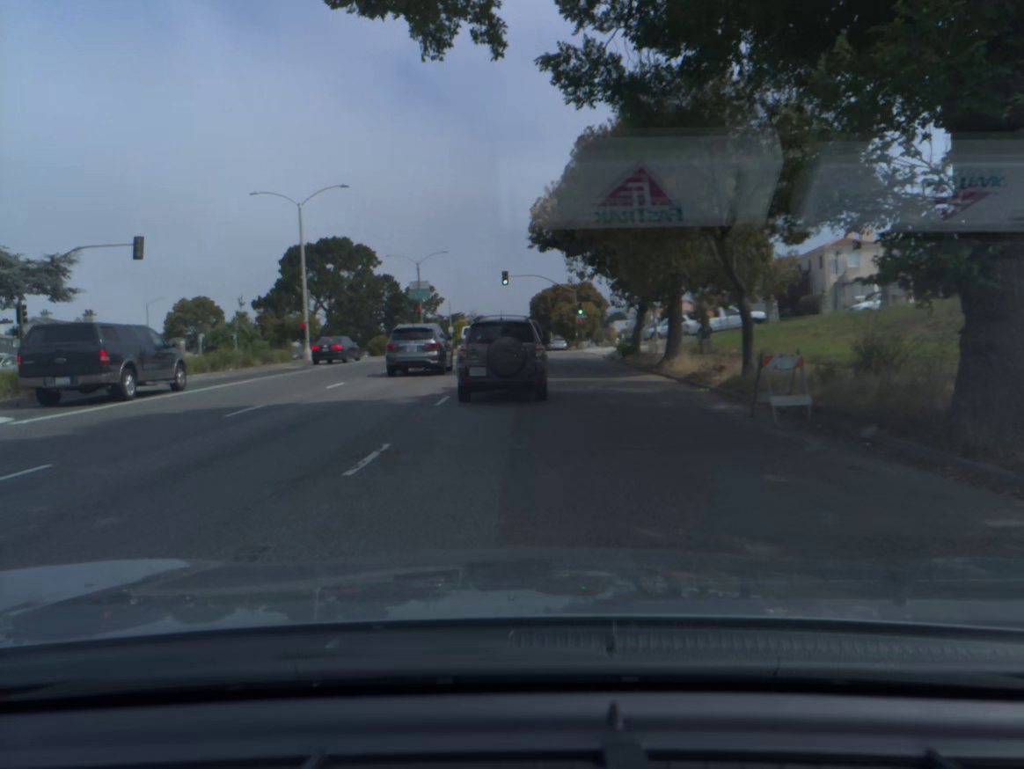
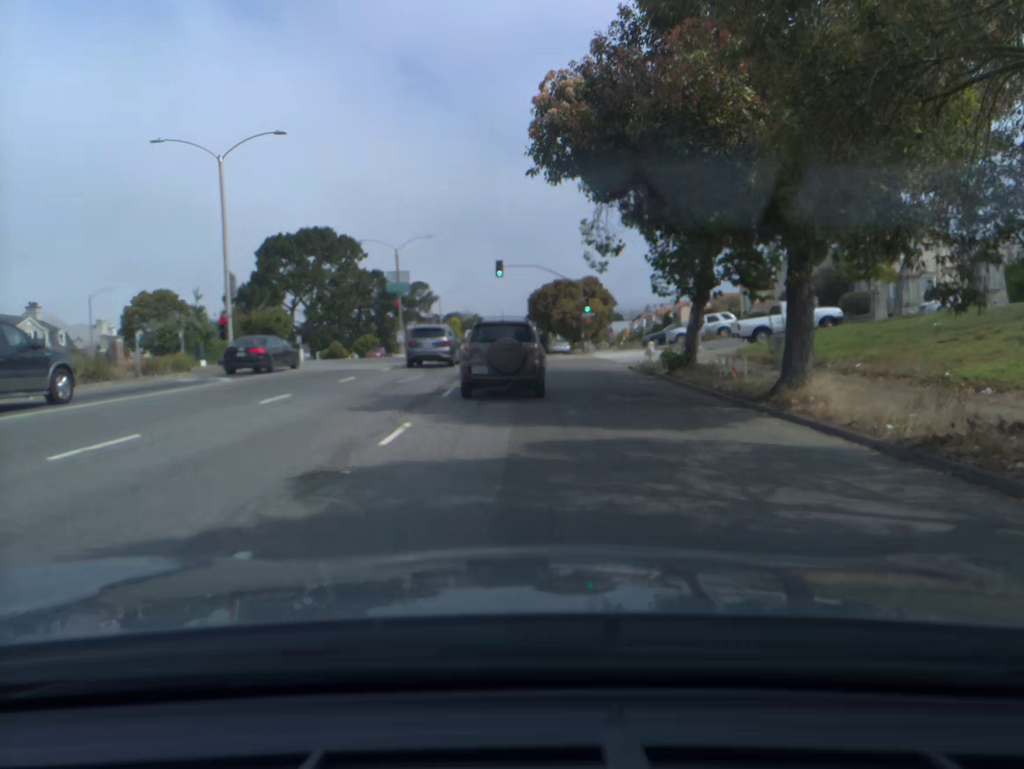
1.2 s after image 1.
(0.0, +12.6) m; 0°
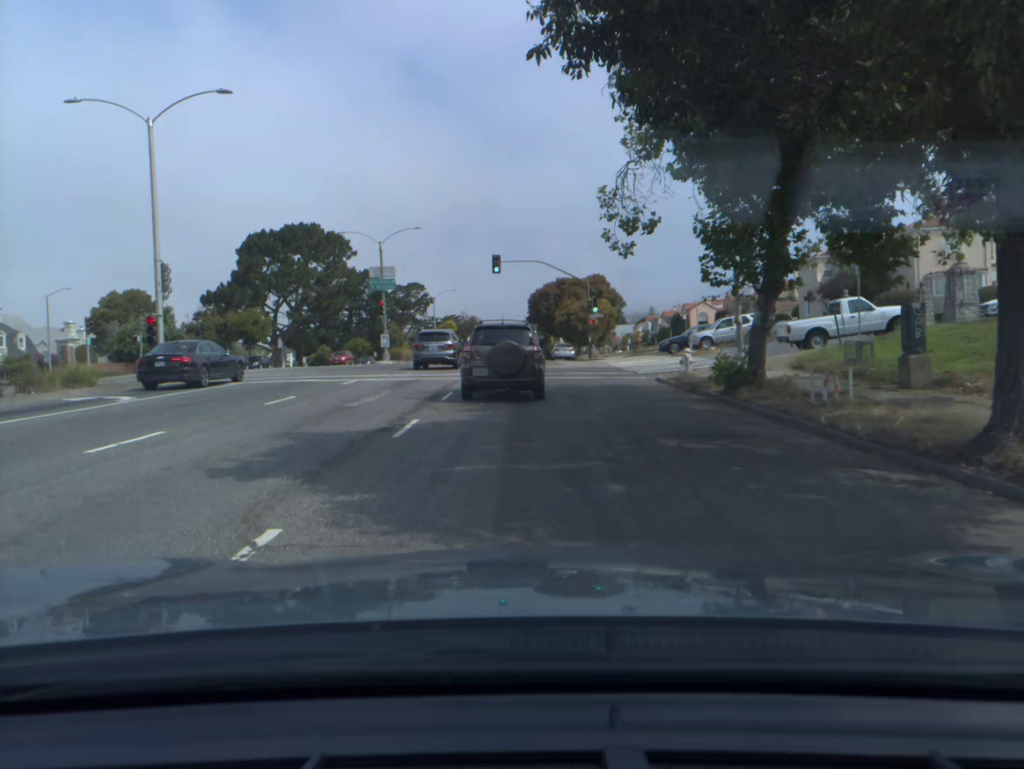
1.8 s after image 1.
(0.0, +6.2) m; 0°
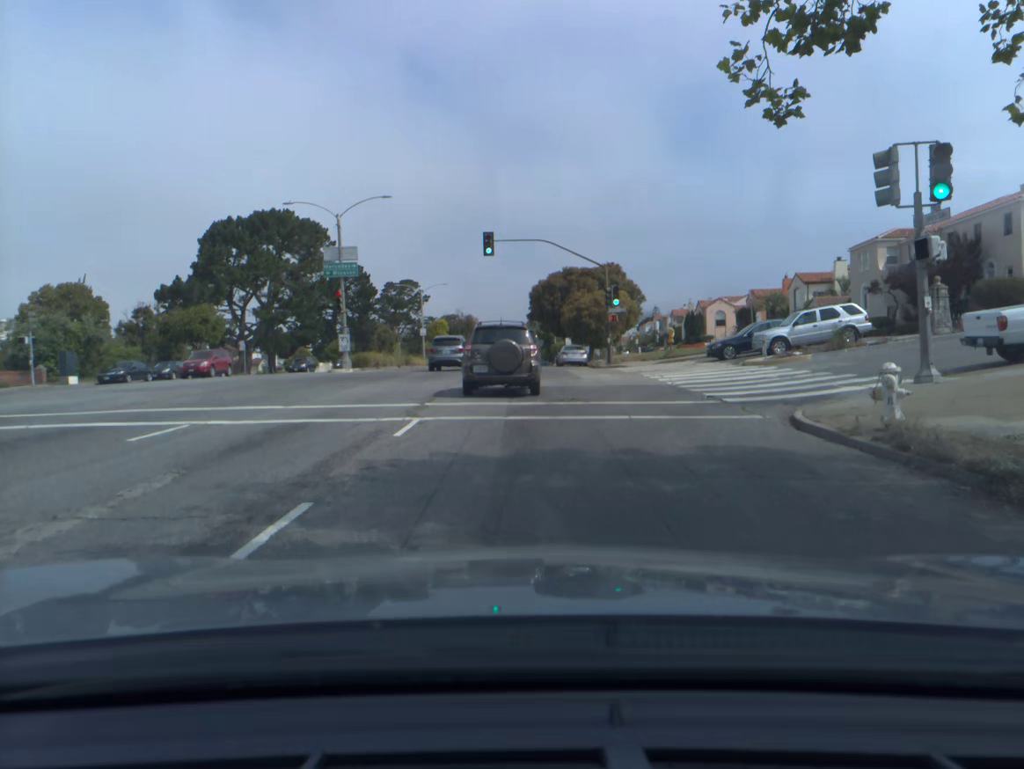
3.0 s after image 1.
(-0.1, +12.7) m; 0°
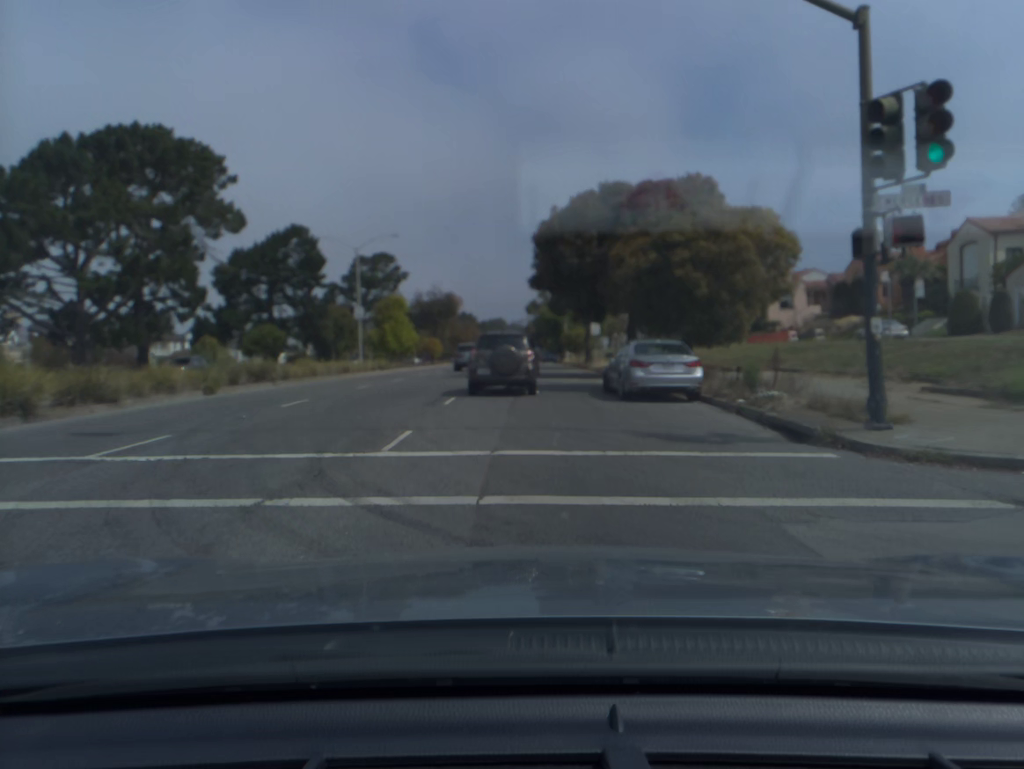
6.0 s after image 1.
(0.0, +33.6) m; 0°
